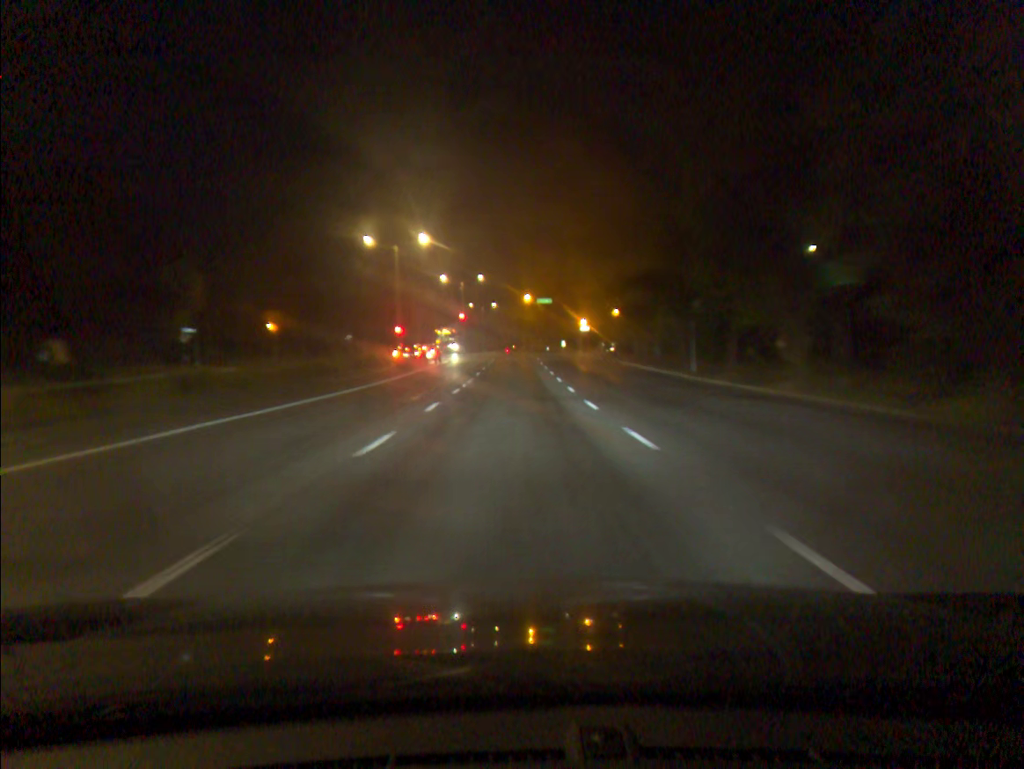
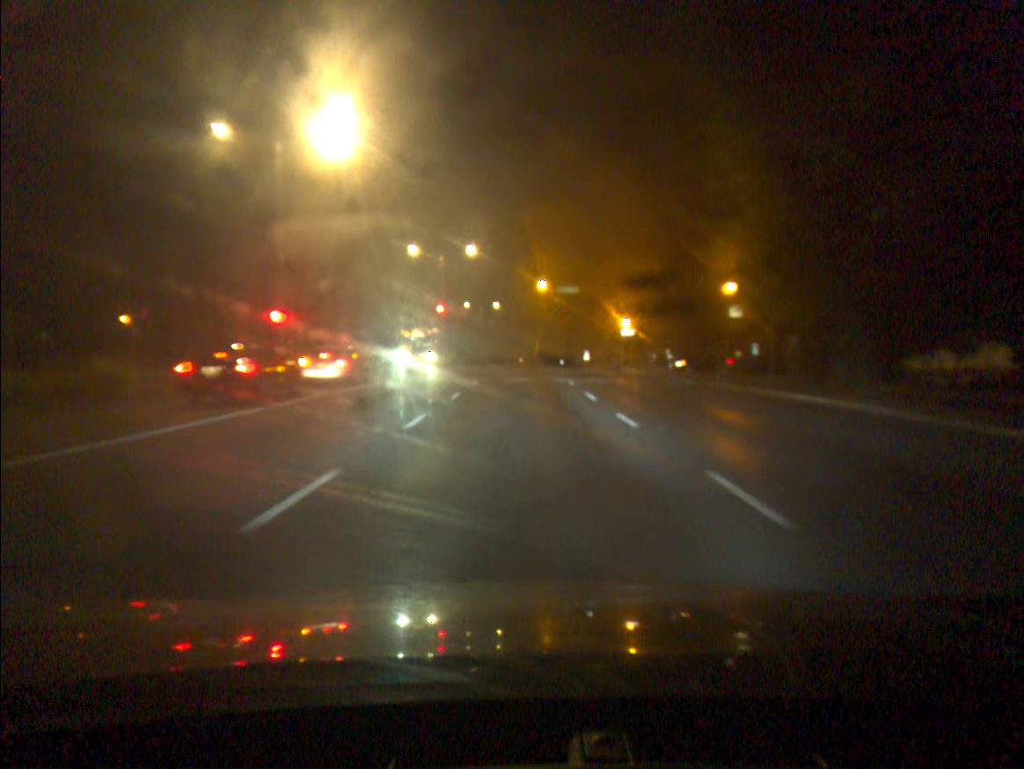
(-0.2, +33.3) m; 0°
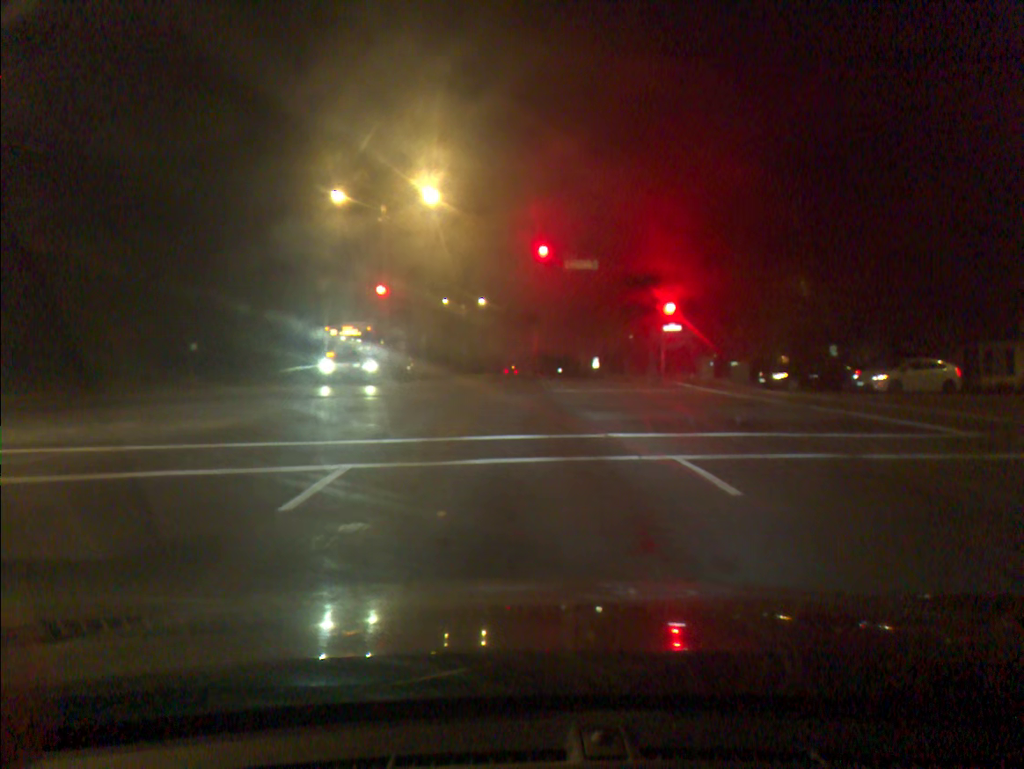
(+0.1, +23.4) m; +1°
